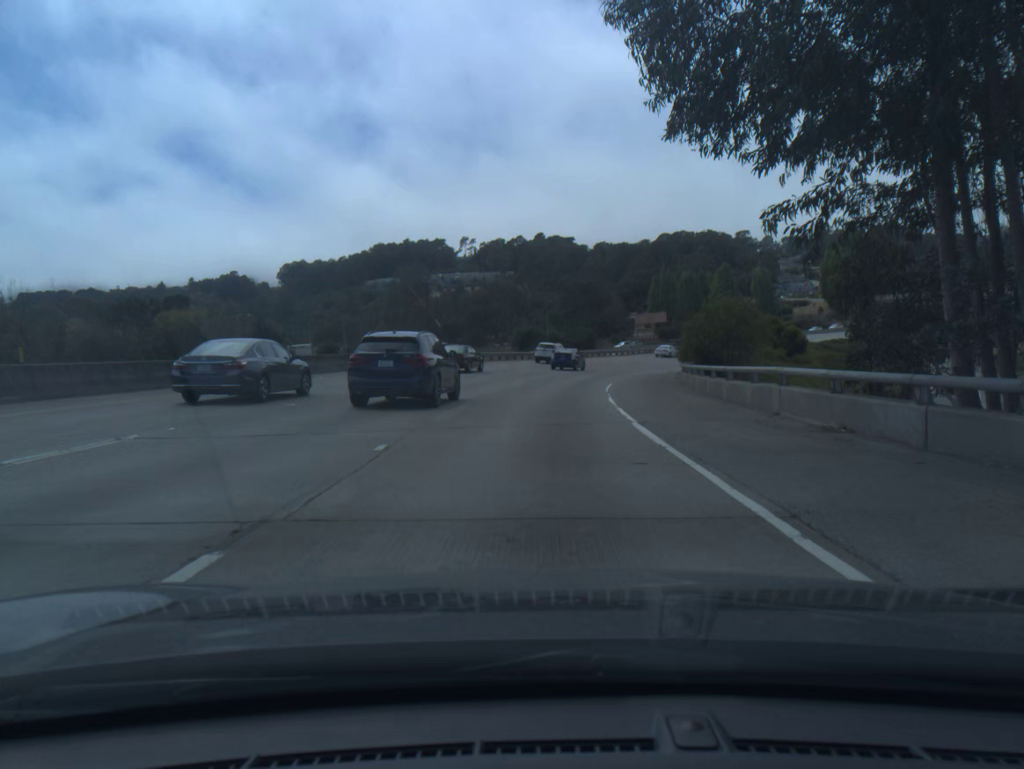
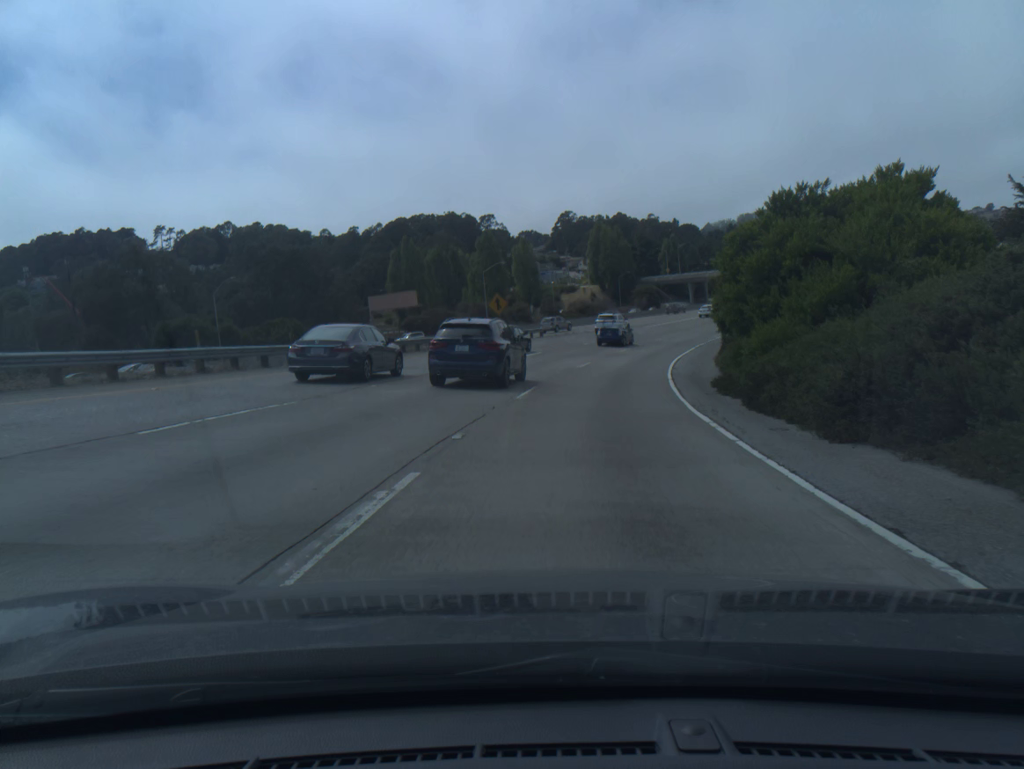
(+8.2, +68.5) m; +18°
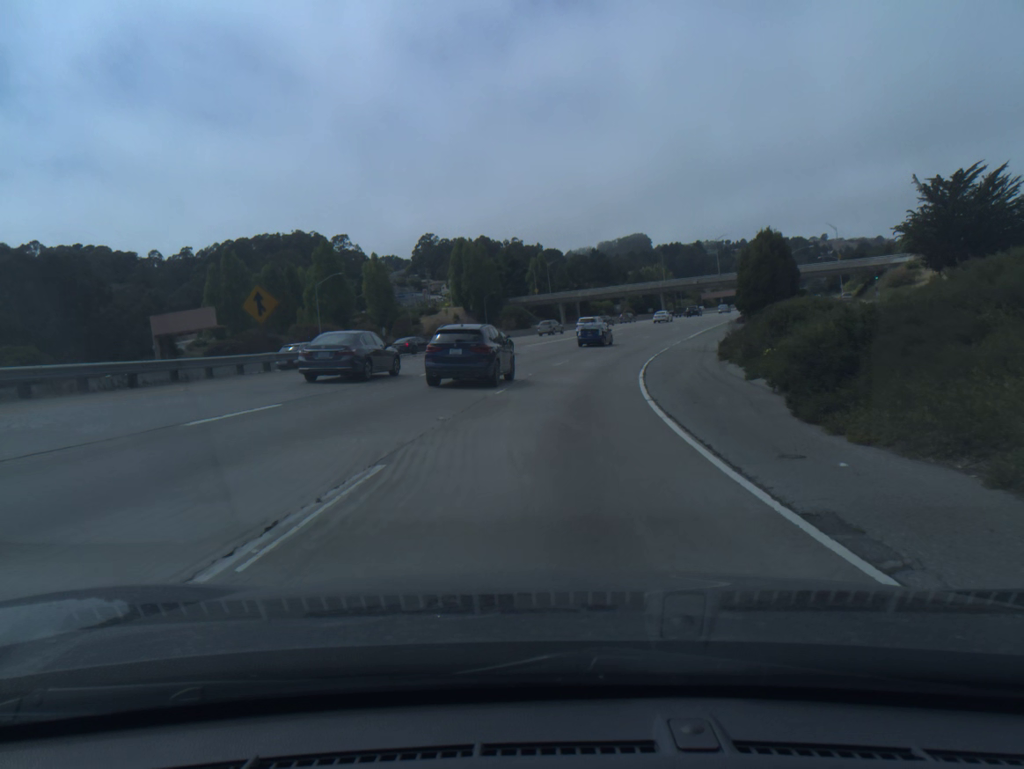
(+2.3, +26.4) m; +10°
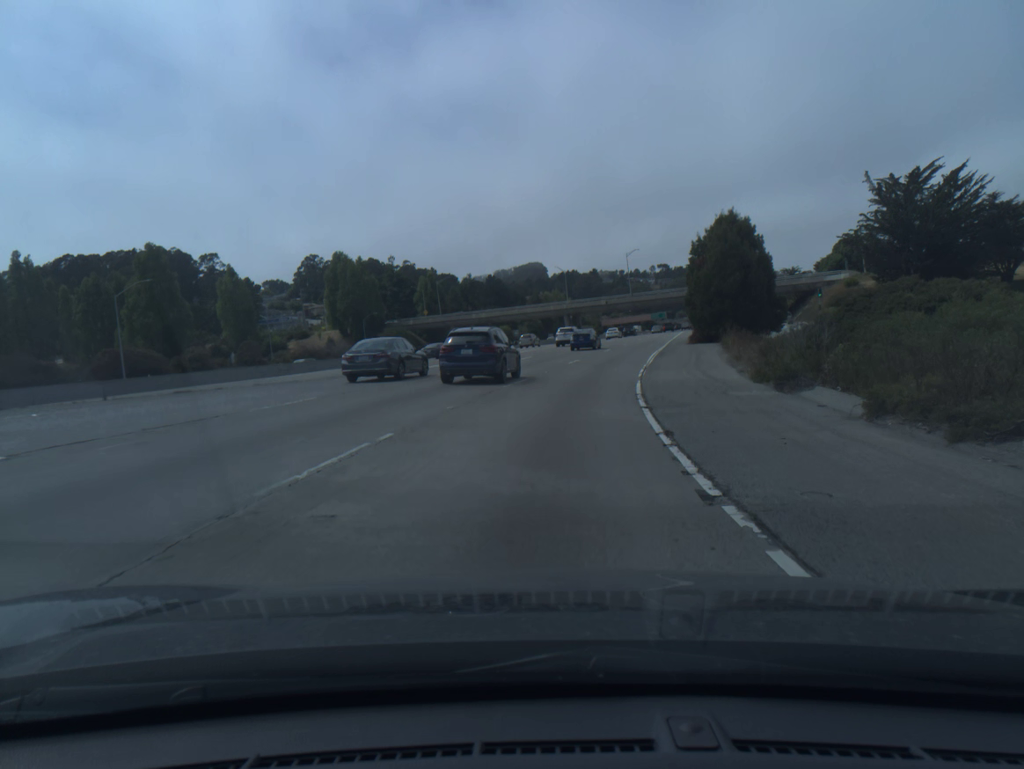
(+1.8, +25.7) m; +8°
